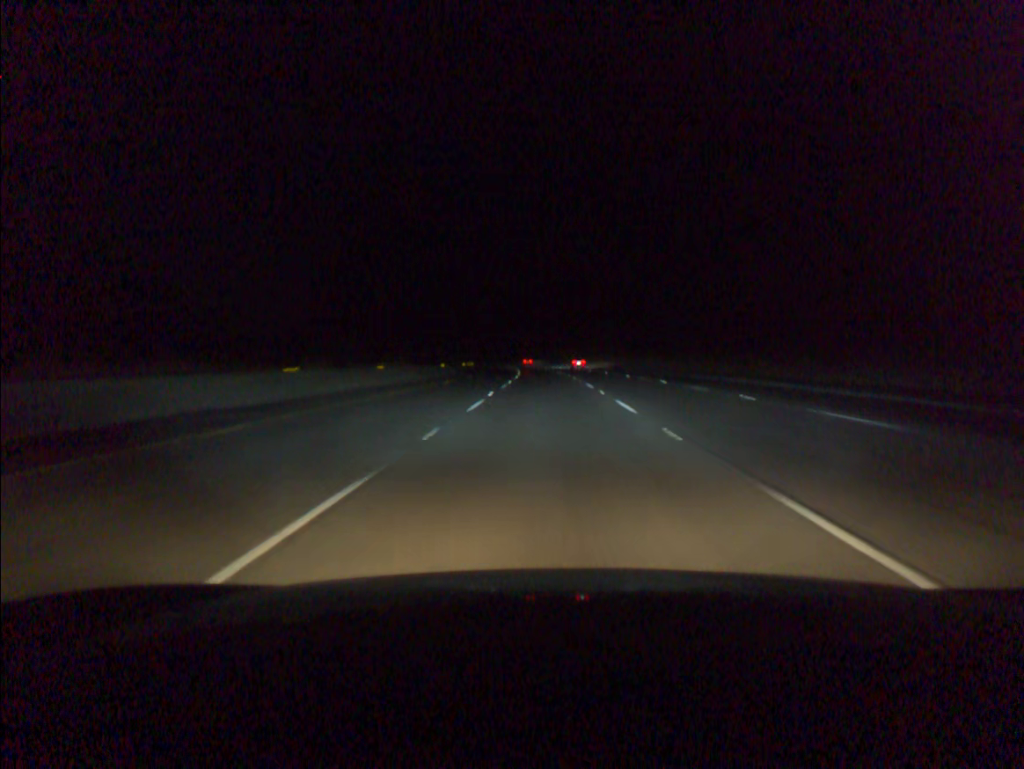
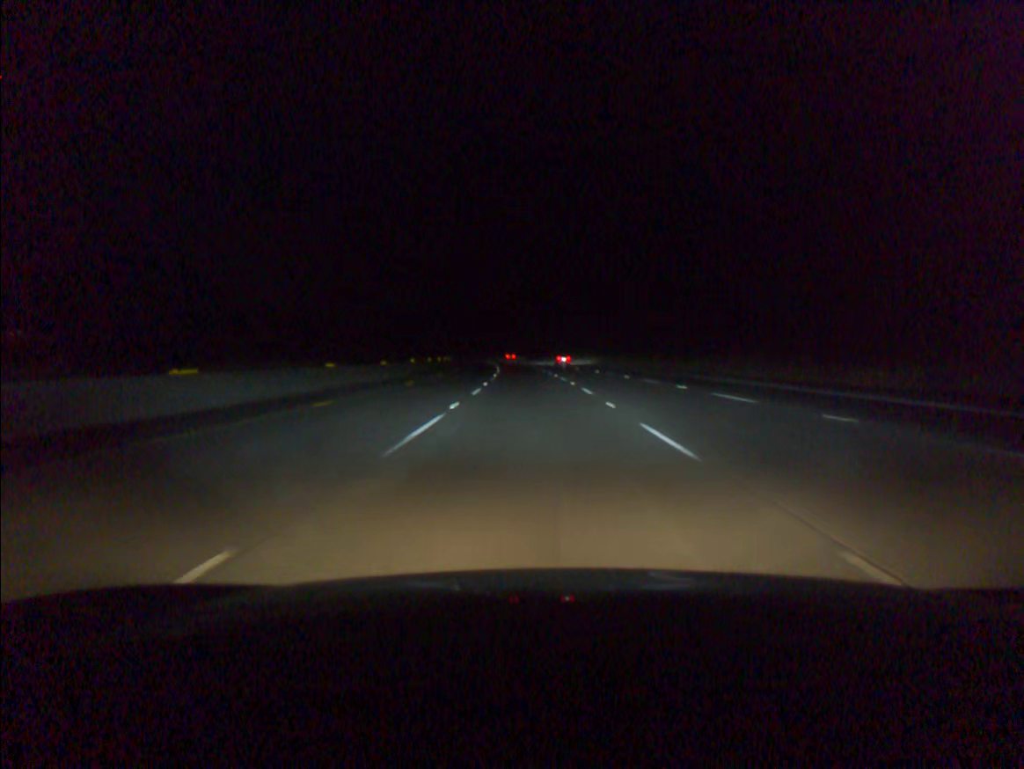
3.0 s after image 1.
(-0.7, +95.2) m; -2°
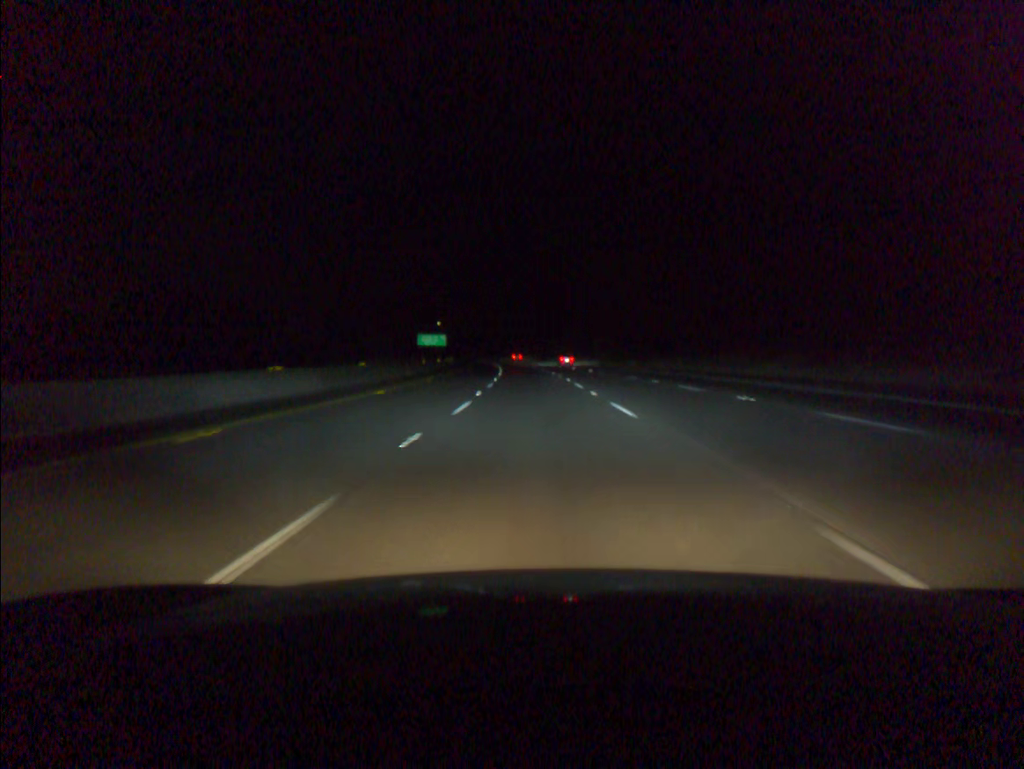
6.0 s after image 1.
(-3.6, +95.4) m; -4°
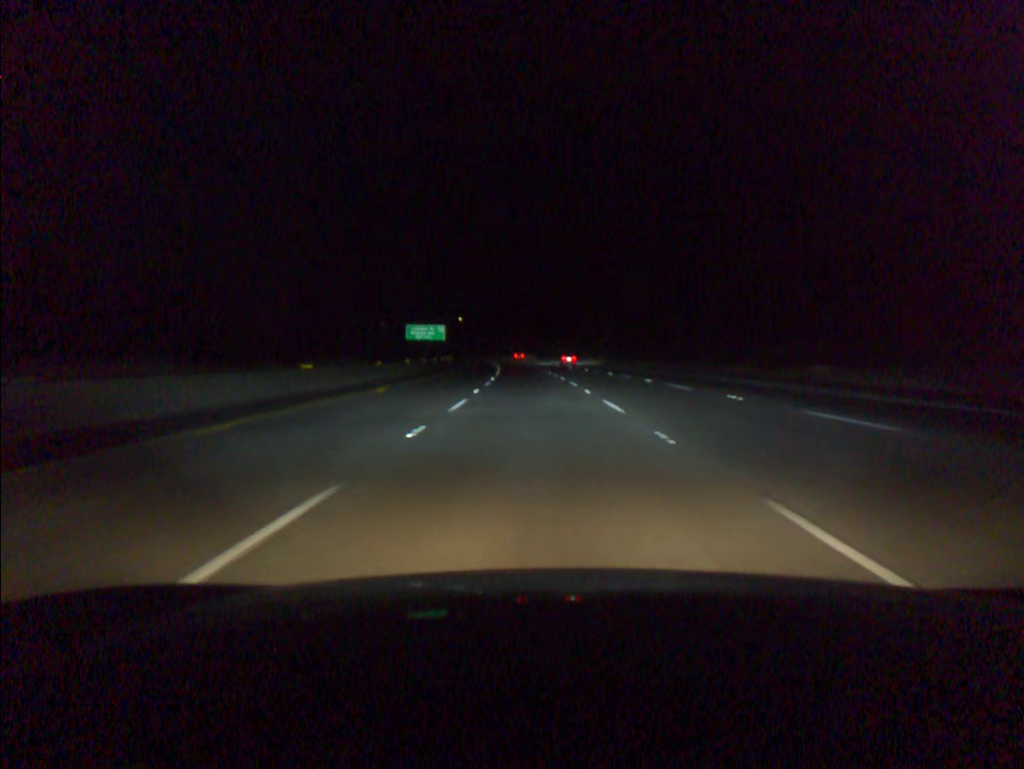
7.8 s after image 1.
(-1.1, +57.3) m; -2°
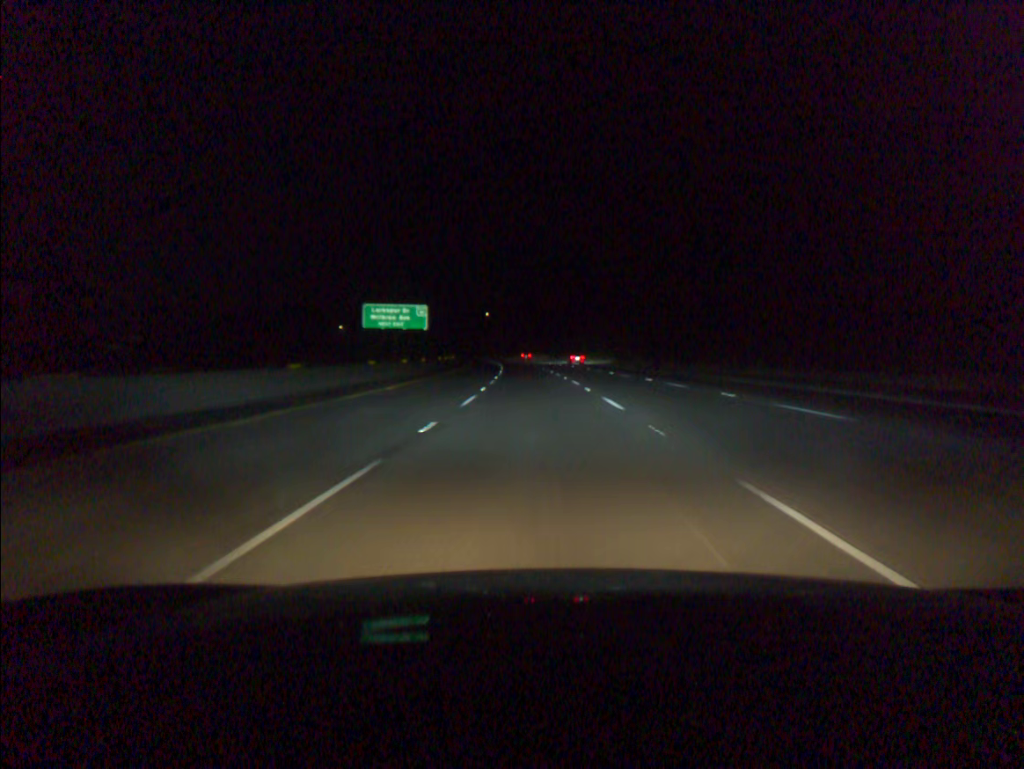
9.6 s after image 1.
(-1.3, +57.2) m; -3°
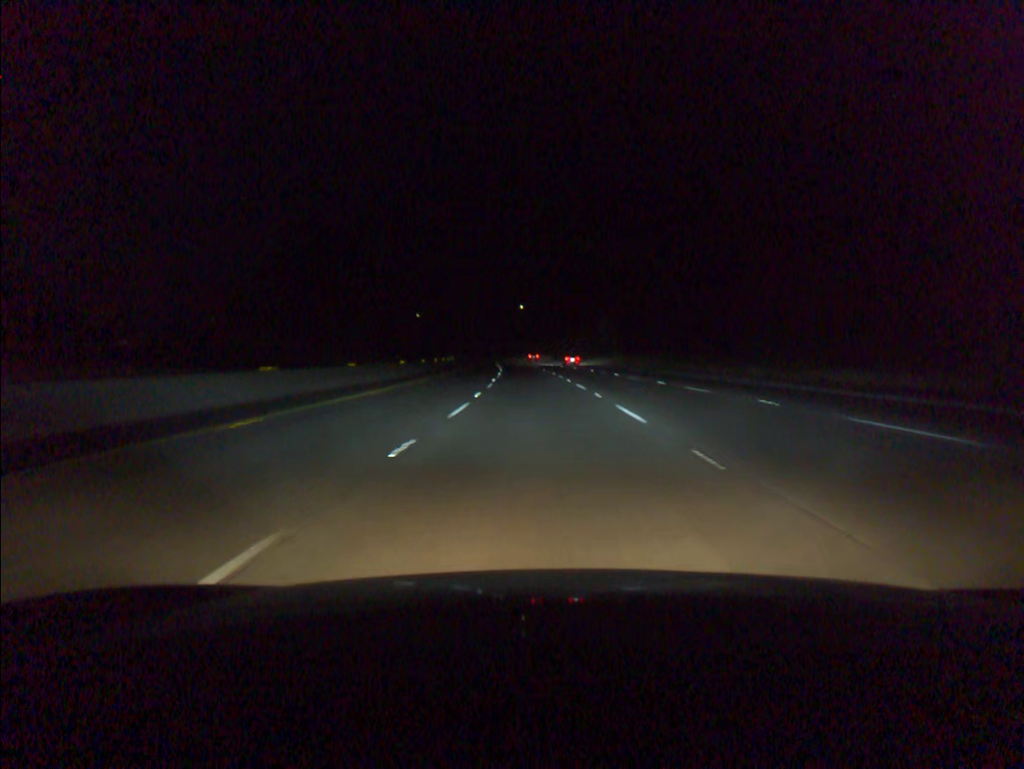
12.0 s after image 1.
(-2.0, +76.2) m; -3°
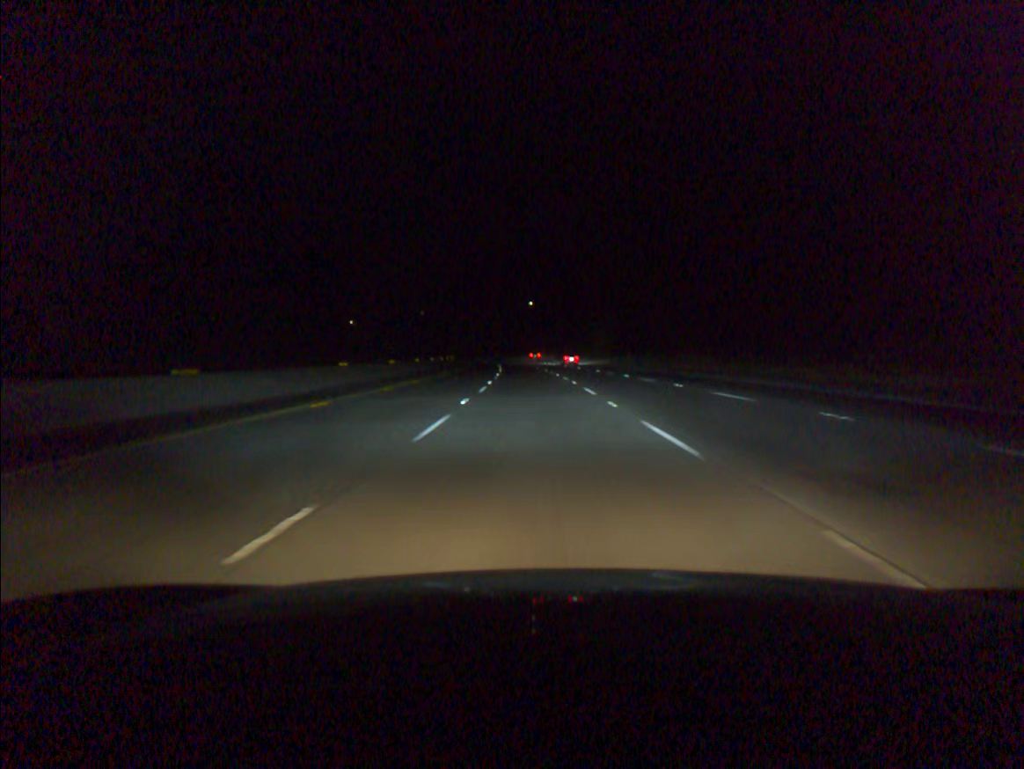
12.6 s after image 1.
(-0.1, +19.1) m; -1°
